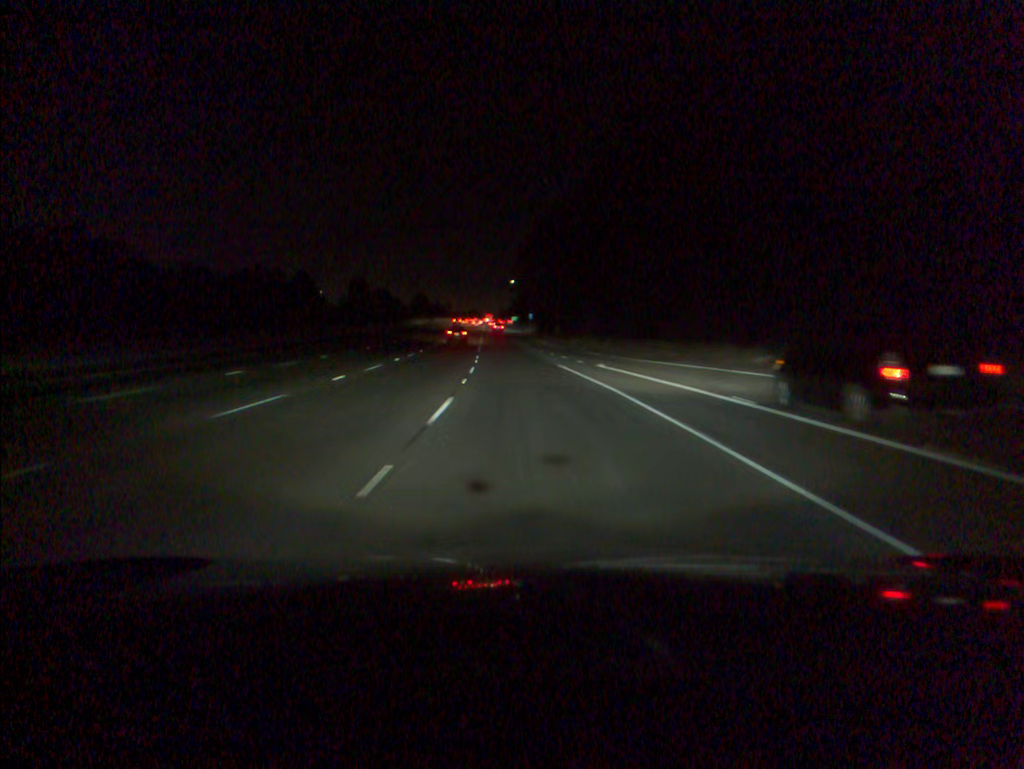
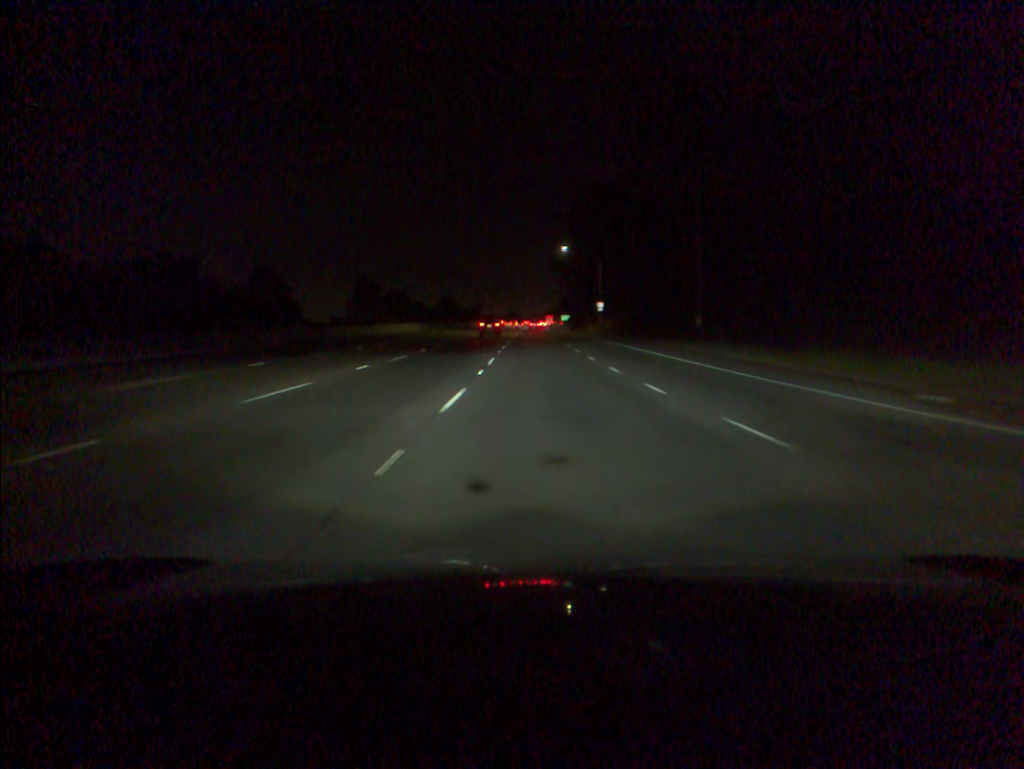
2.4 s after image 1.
(-2.6, +72.1) m; -3°
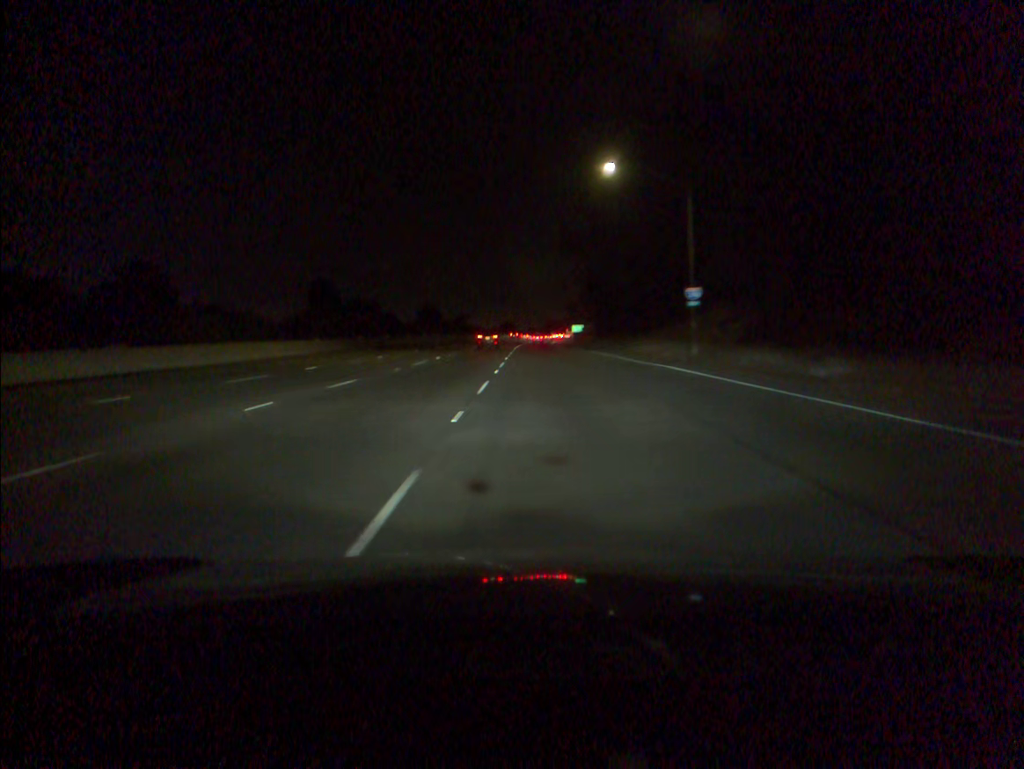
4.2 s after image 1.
(0.0, +53.6) m; 0°
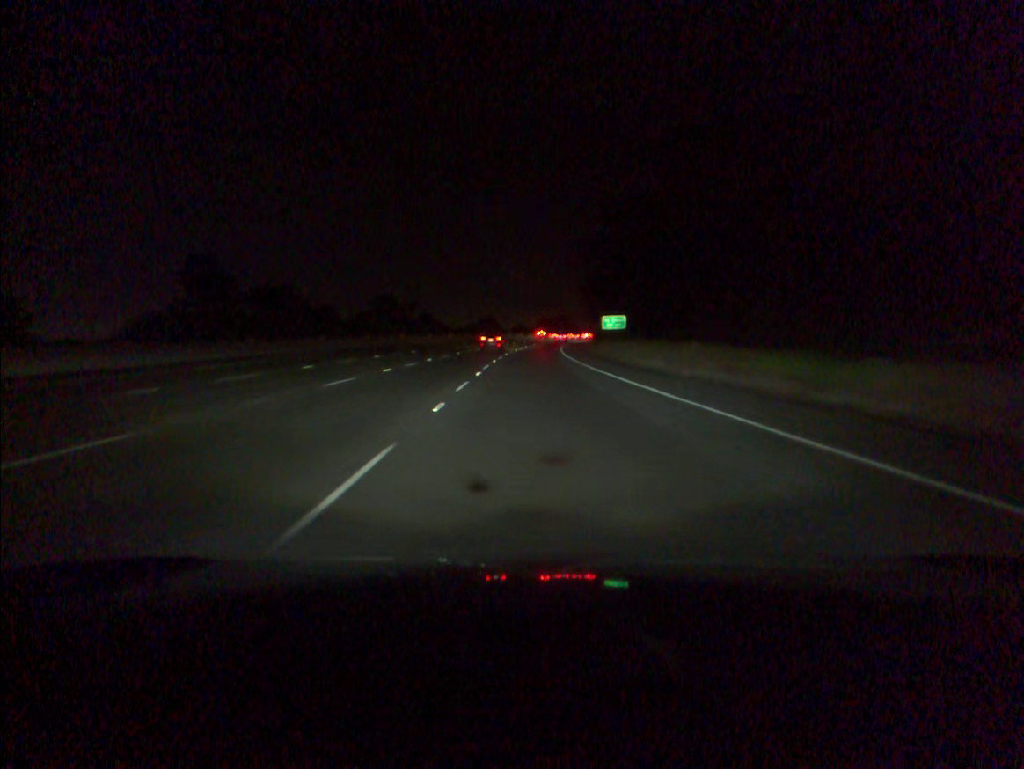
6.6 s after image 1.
(+0.6, +70.6) m; +1°
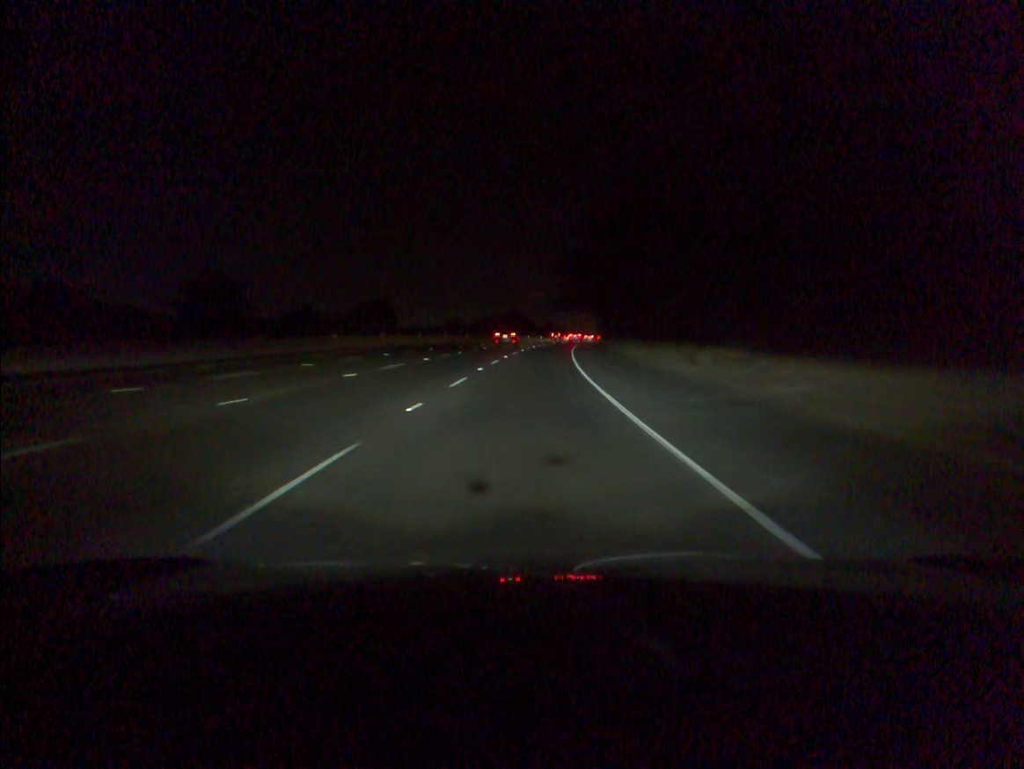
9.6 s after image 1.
(+2.3, +87.8) m; +4°
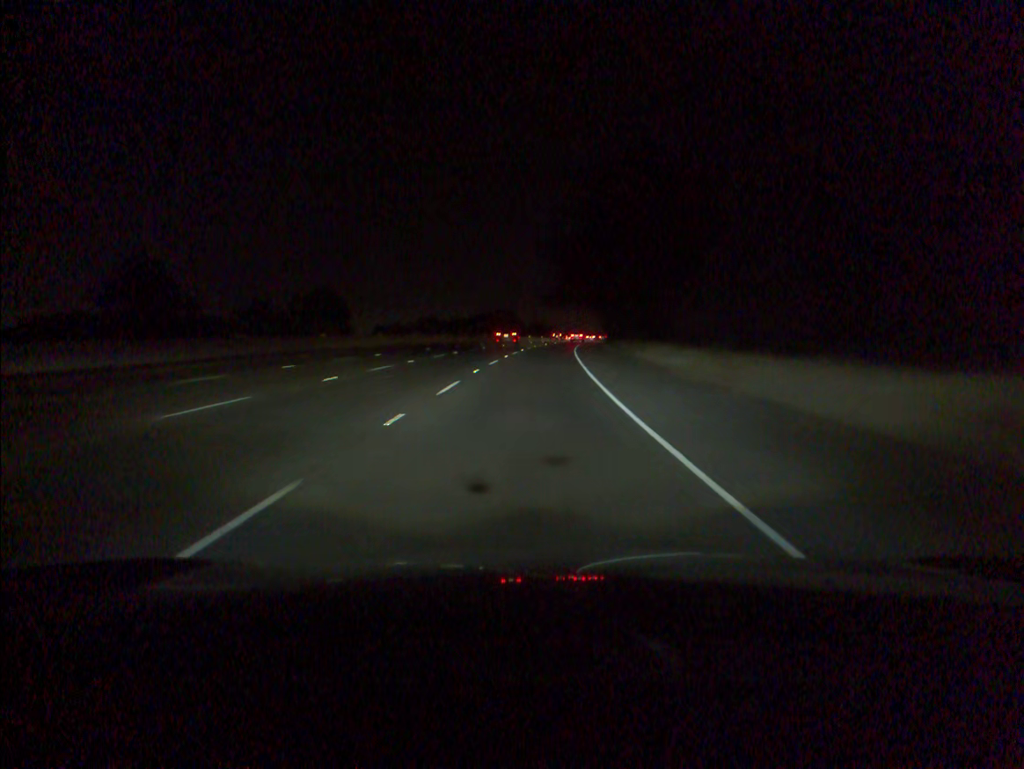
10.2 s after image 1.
(+0.2, +17.2) m; +1°
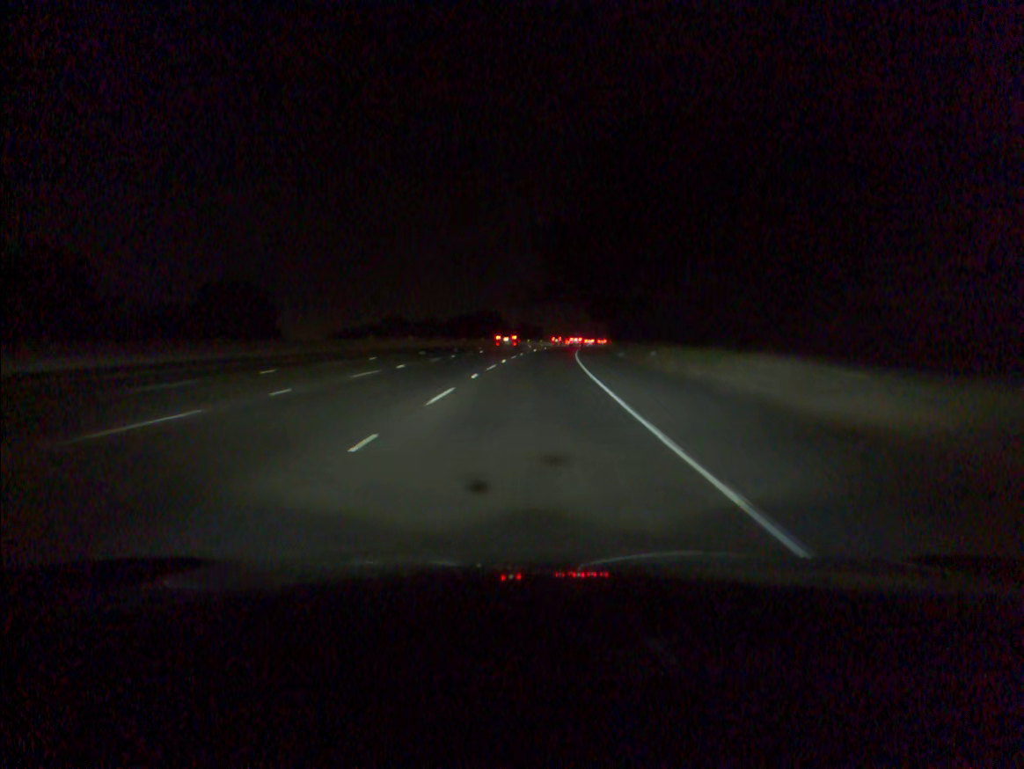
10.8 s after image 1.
(+0.1, +17.0) m; +1°
